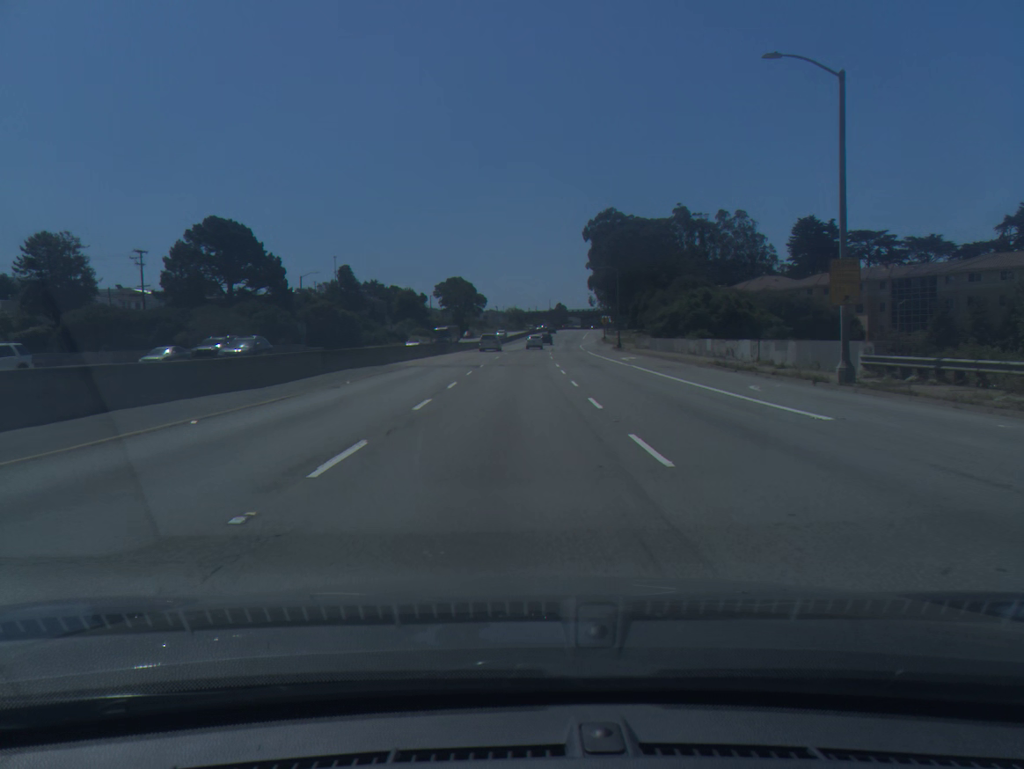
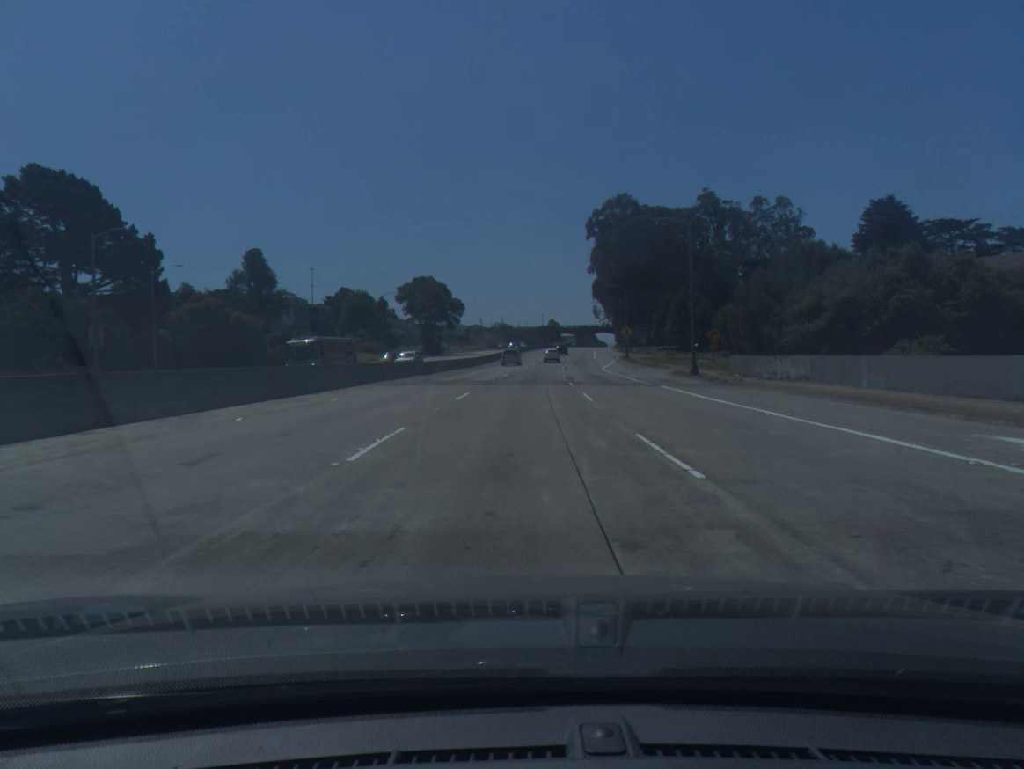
(+0.4, +44.2) m; +1°
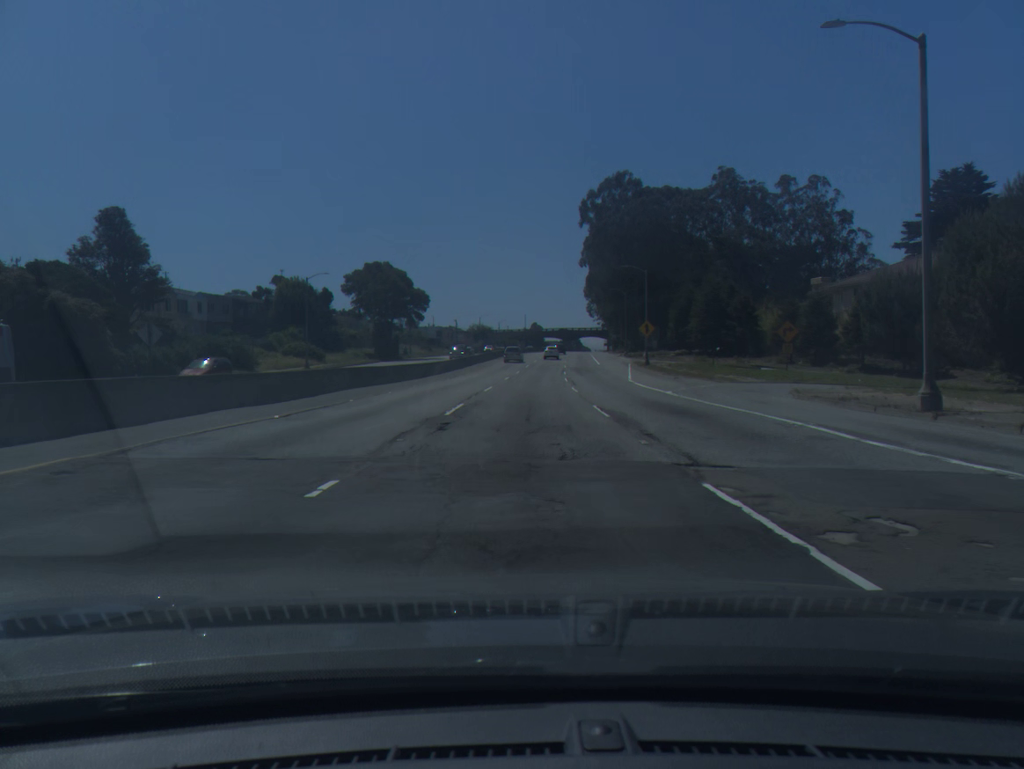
(+0.3, +29.8) m; +1°
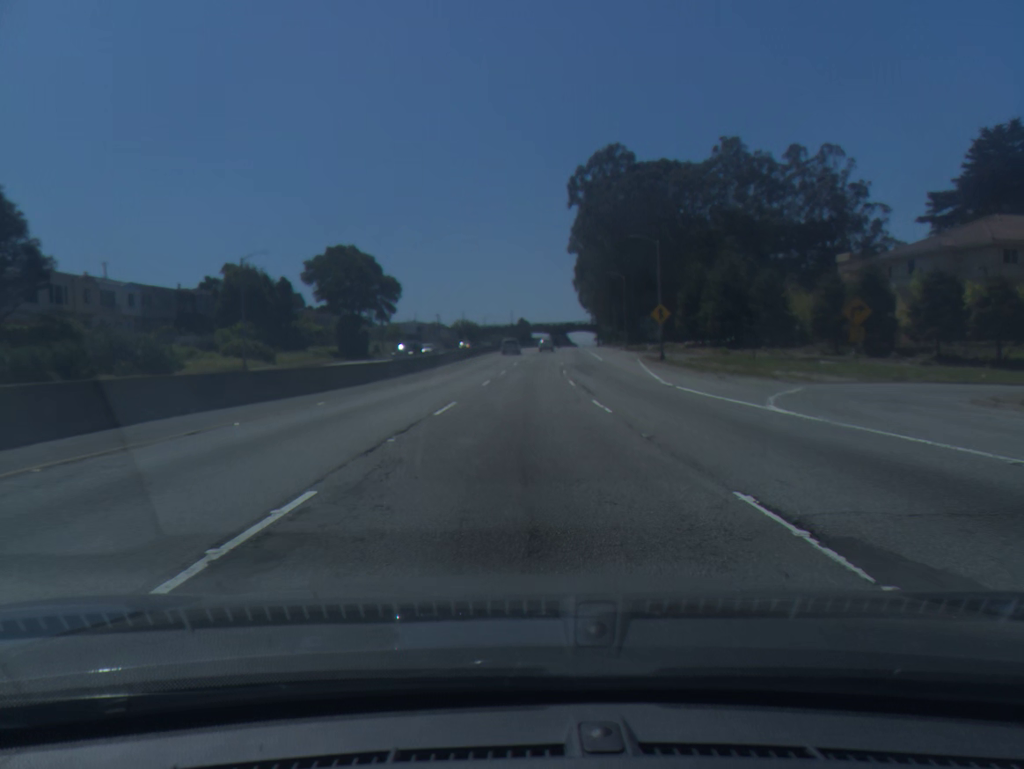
(+0.1, +15.1) m; +1°
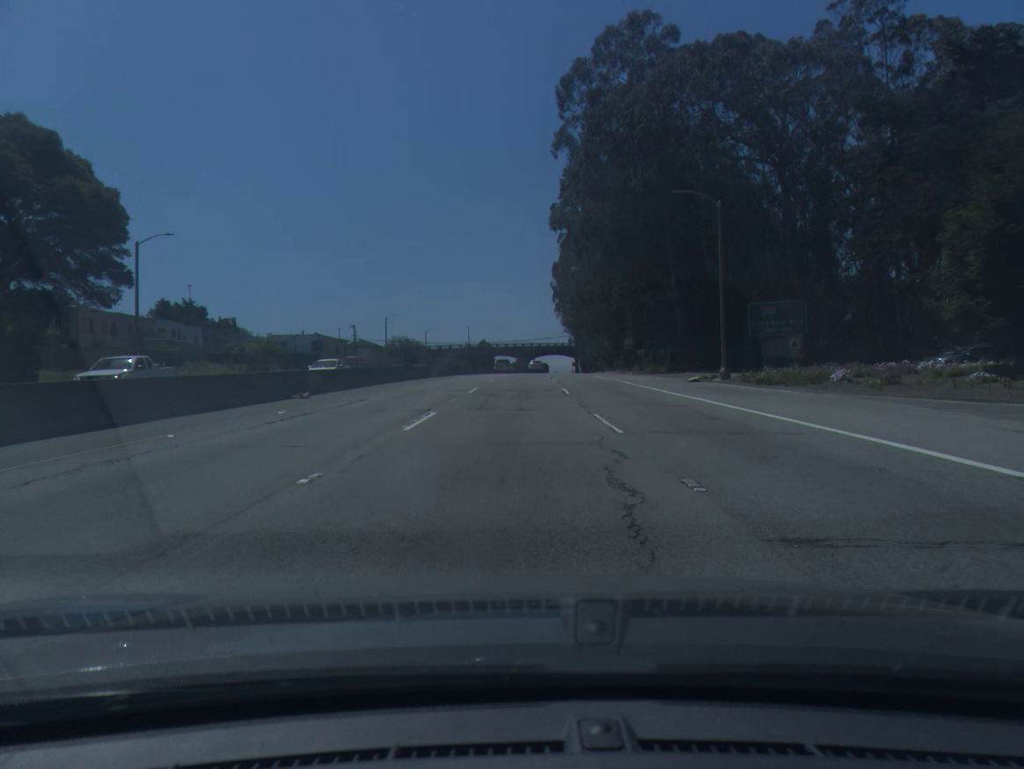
(+1.7, +61.7) m; +3°
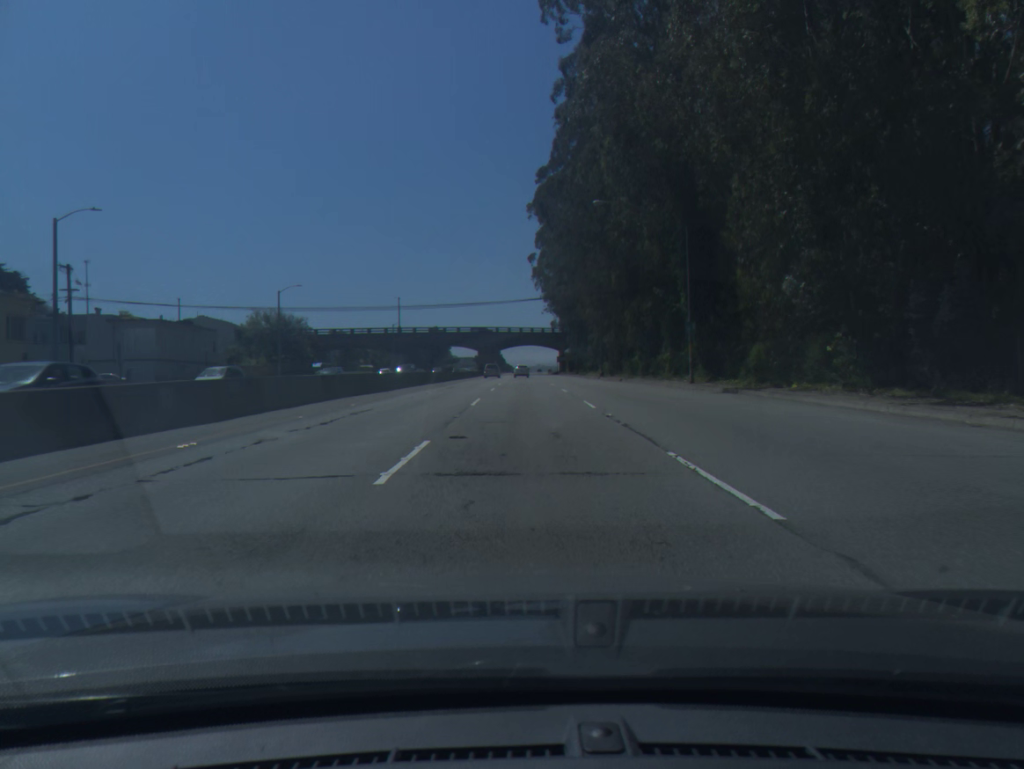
(+1.1, +79.2) m; +2°
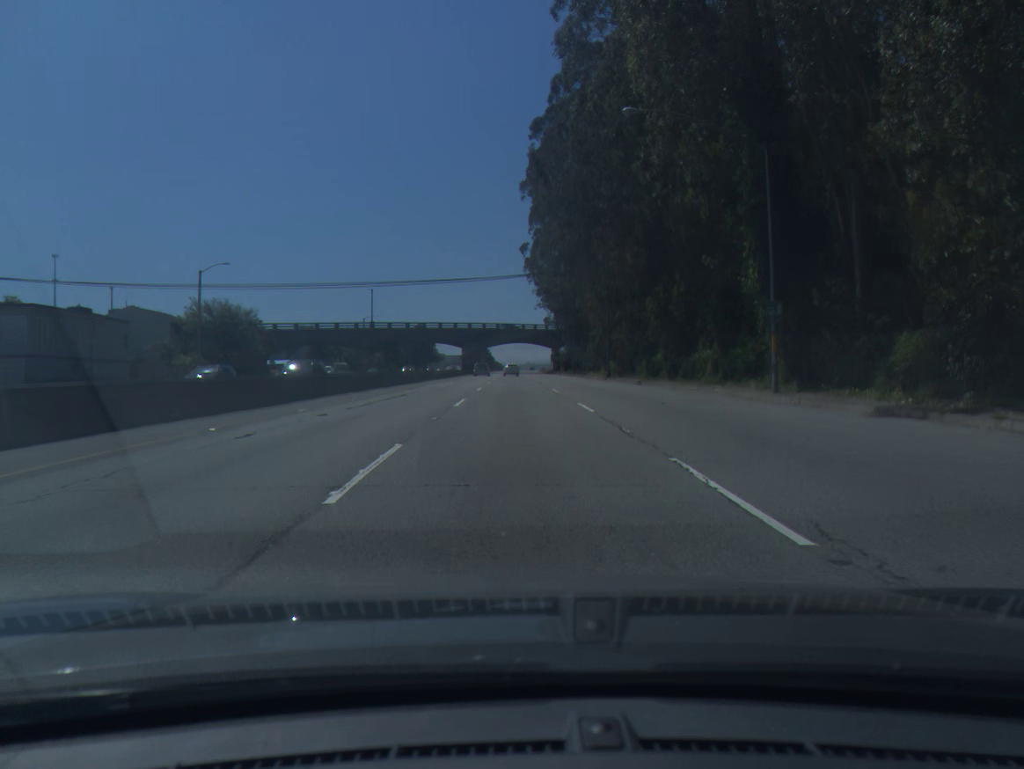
(+0.1, +16.2) m; +1°
